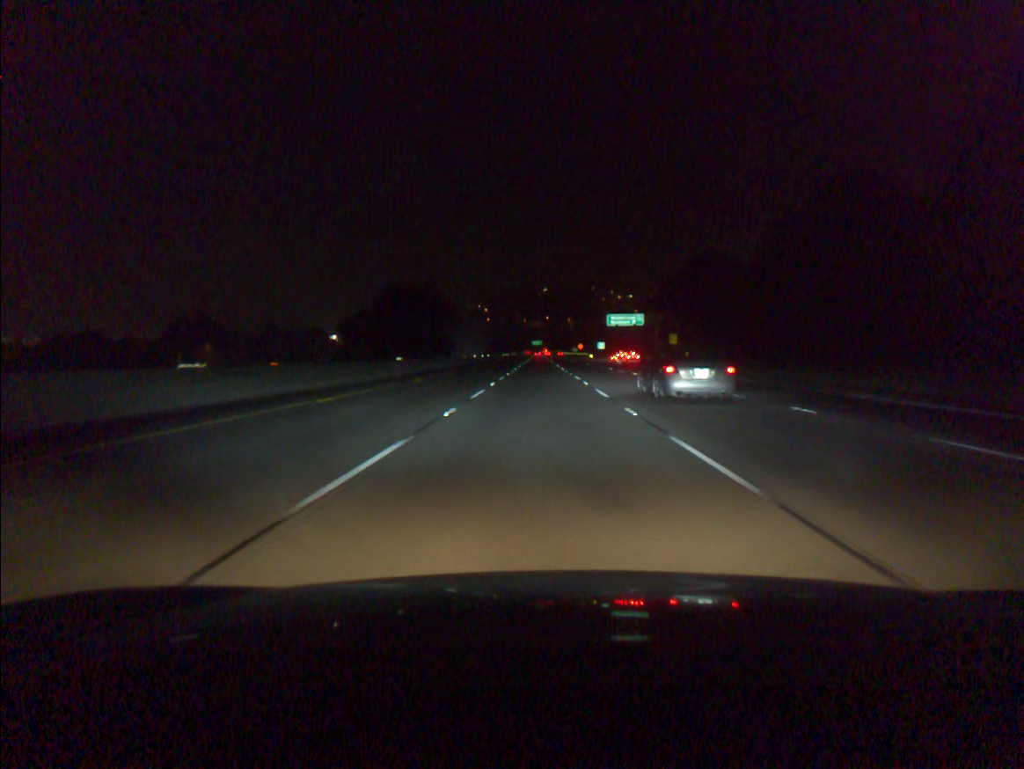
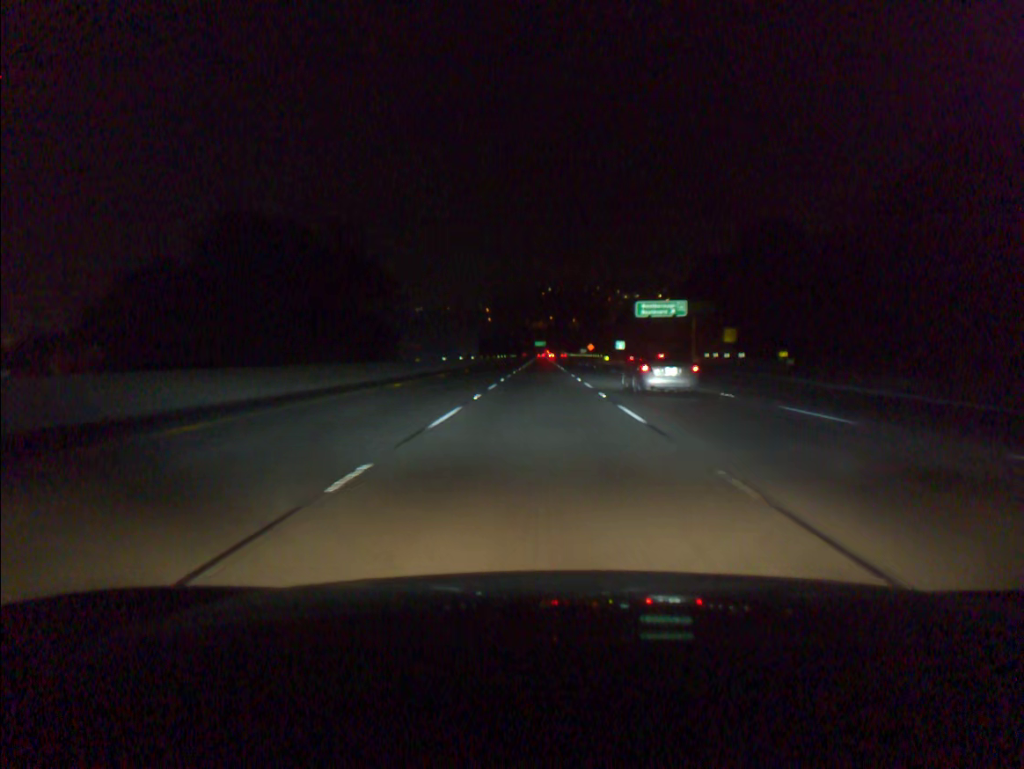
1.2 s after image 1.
(-0.1, +37.0) m; 0°
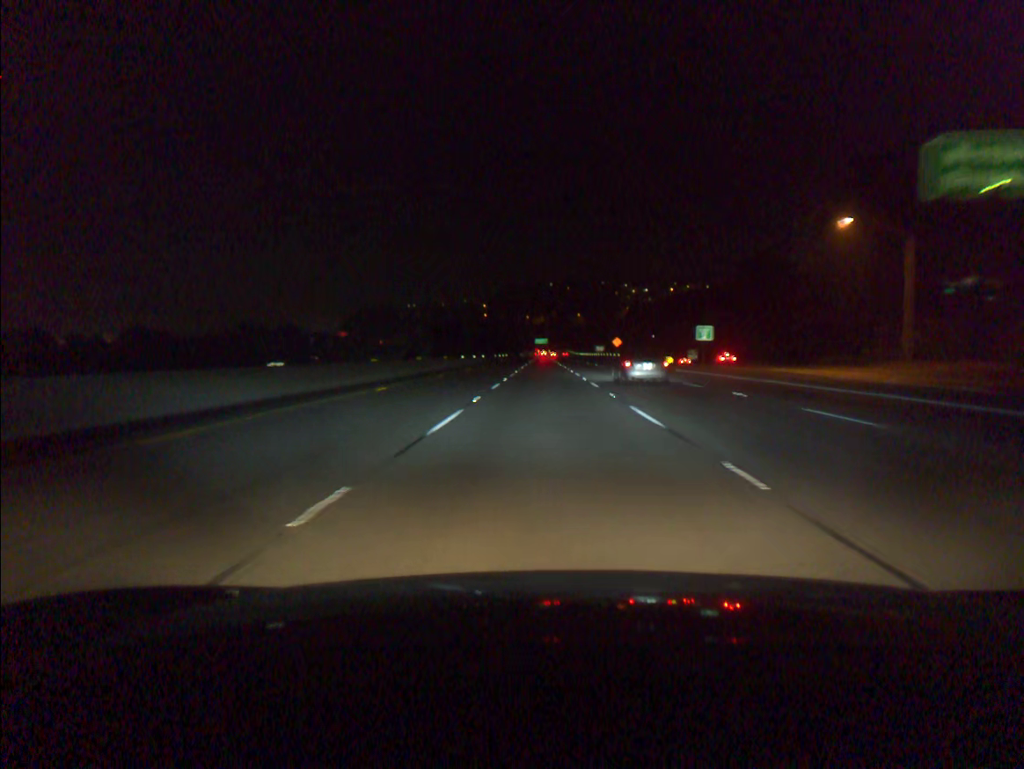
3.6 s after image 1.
(-0.2, +74.0) m; 0°
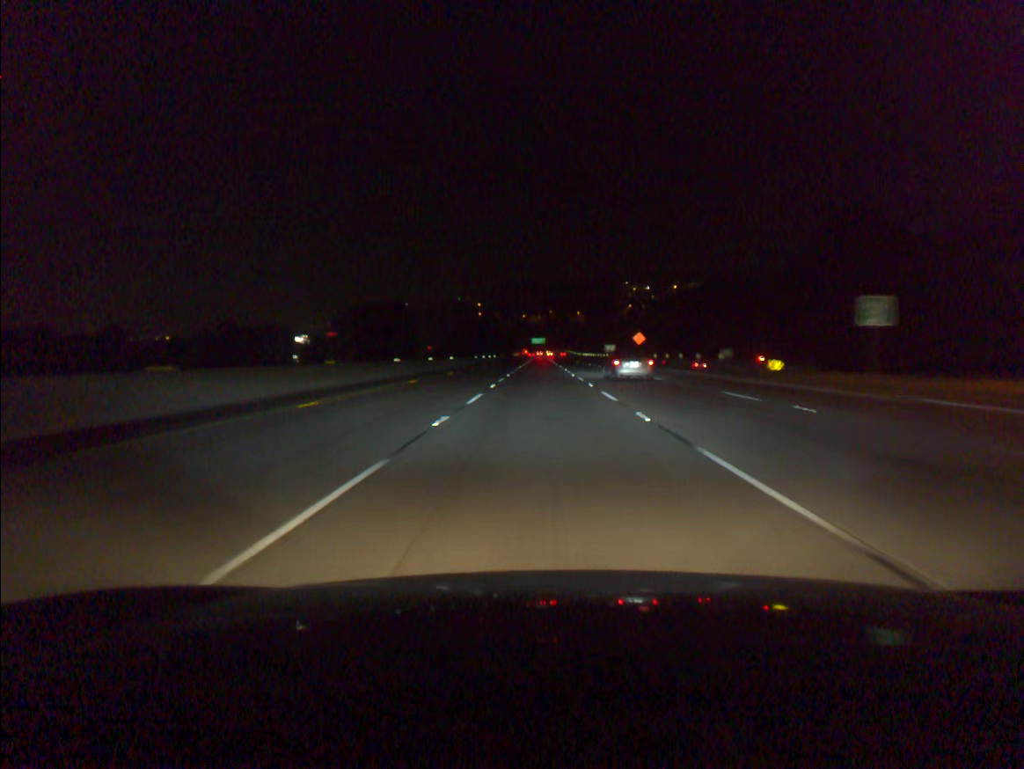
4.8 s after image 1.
(+0.1, +36.9) m; 0°
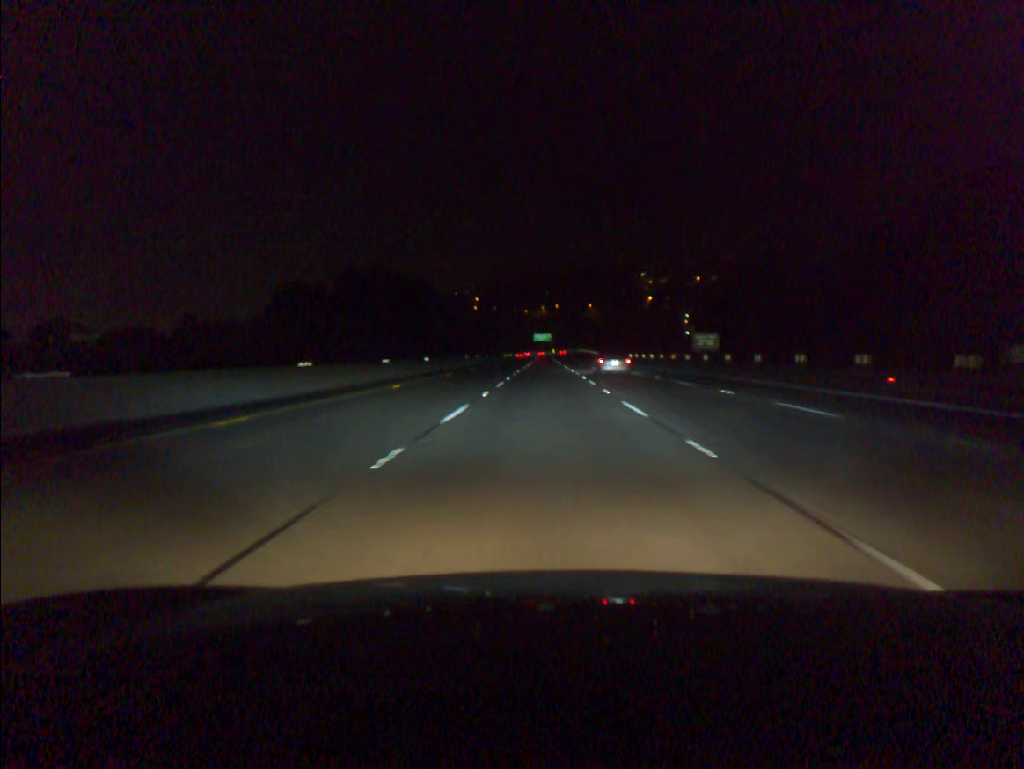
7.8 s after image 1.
(-0.2, +92.5) m; 0°
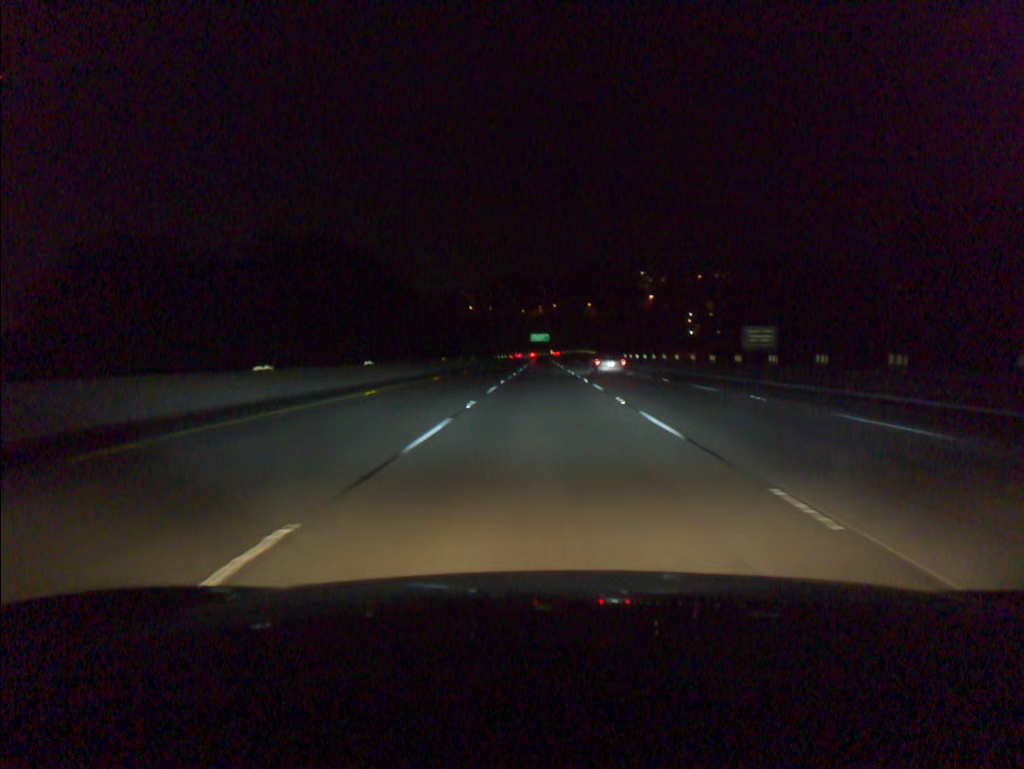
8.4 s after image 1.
(0.0, +18.5) m; 0°
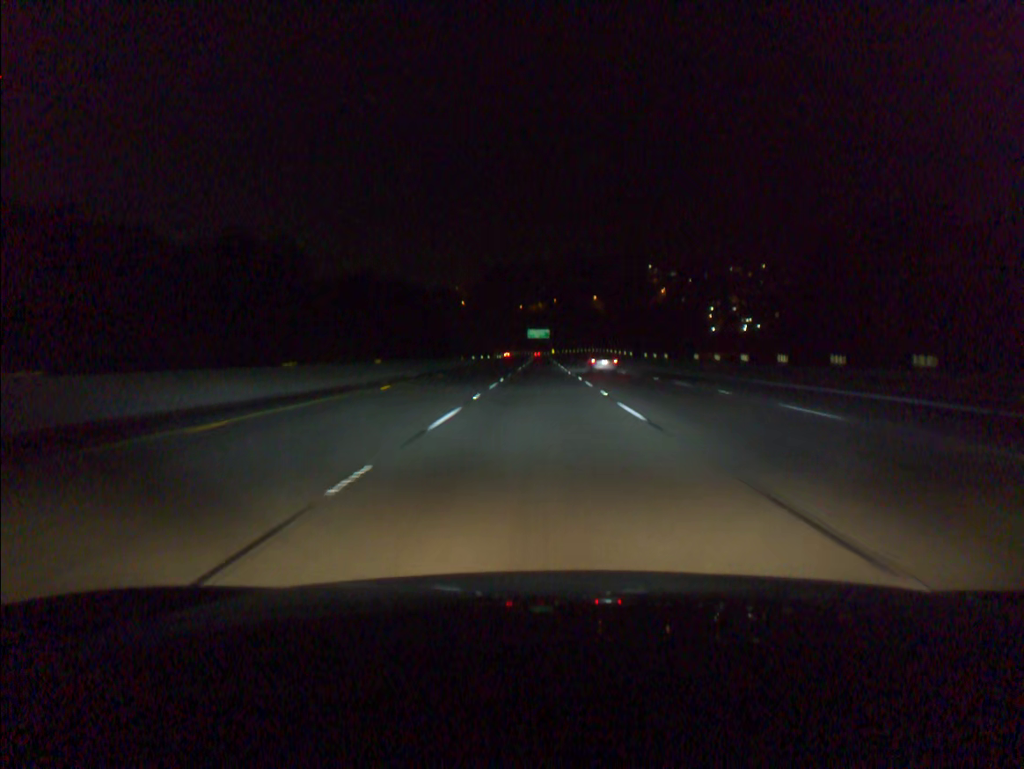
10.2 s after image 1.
(+0.1, +55.4) m; 0°
